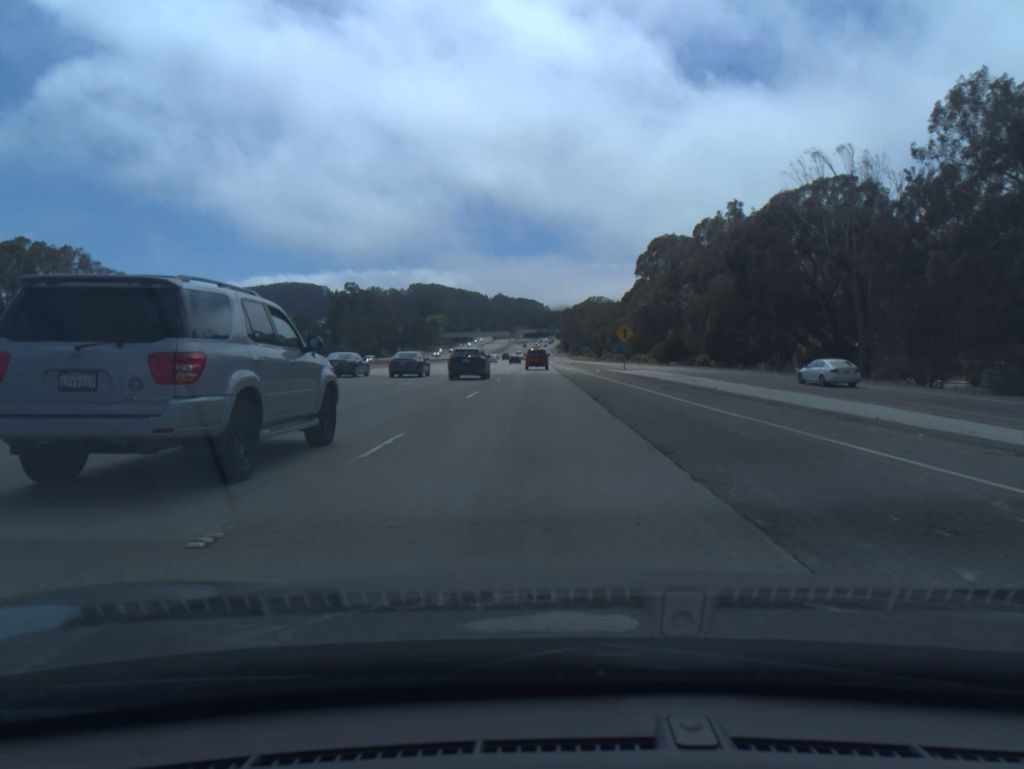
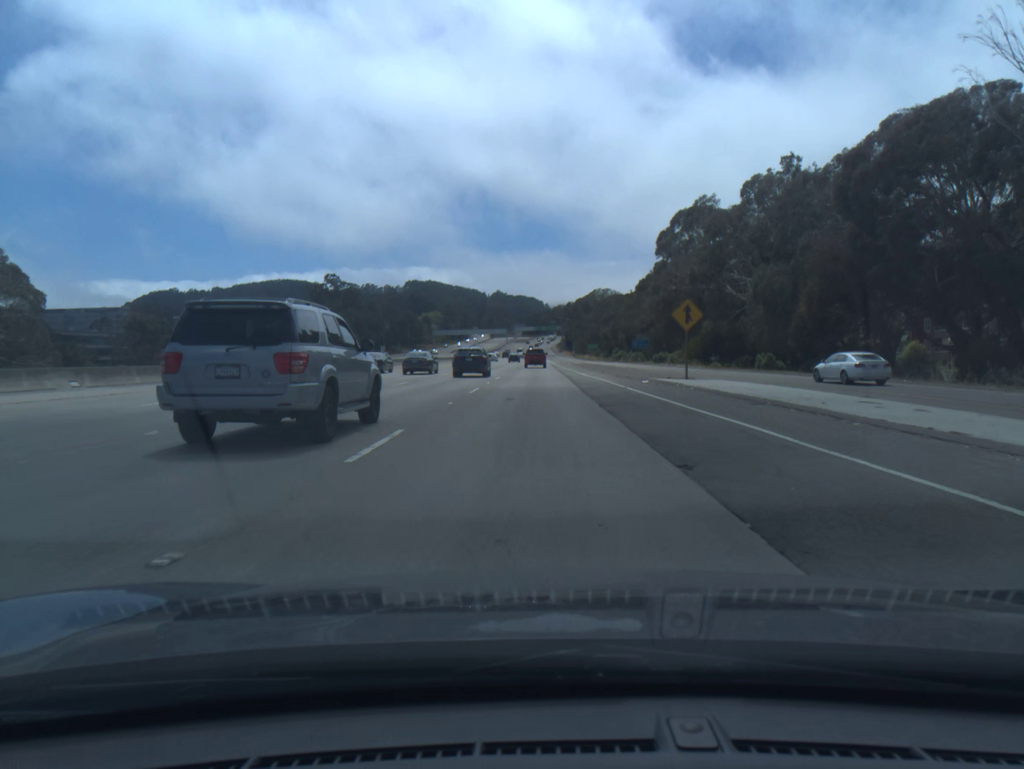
(0.0, +29.6) m; 0°
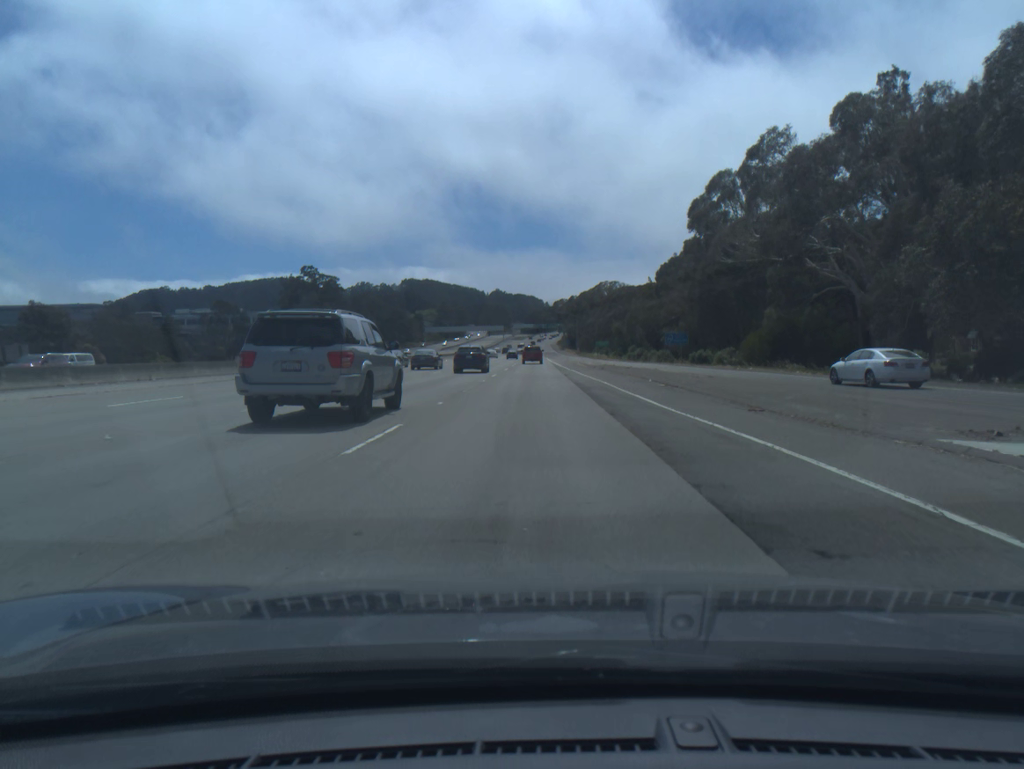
(0.0, +30.1) m; 0°
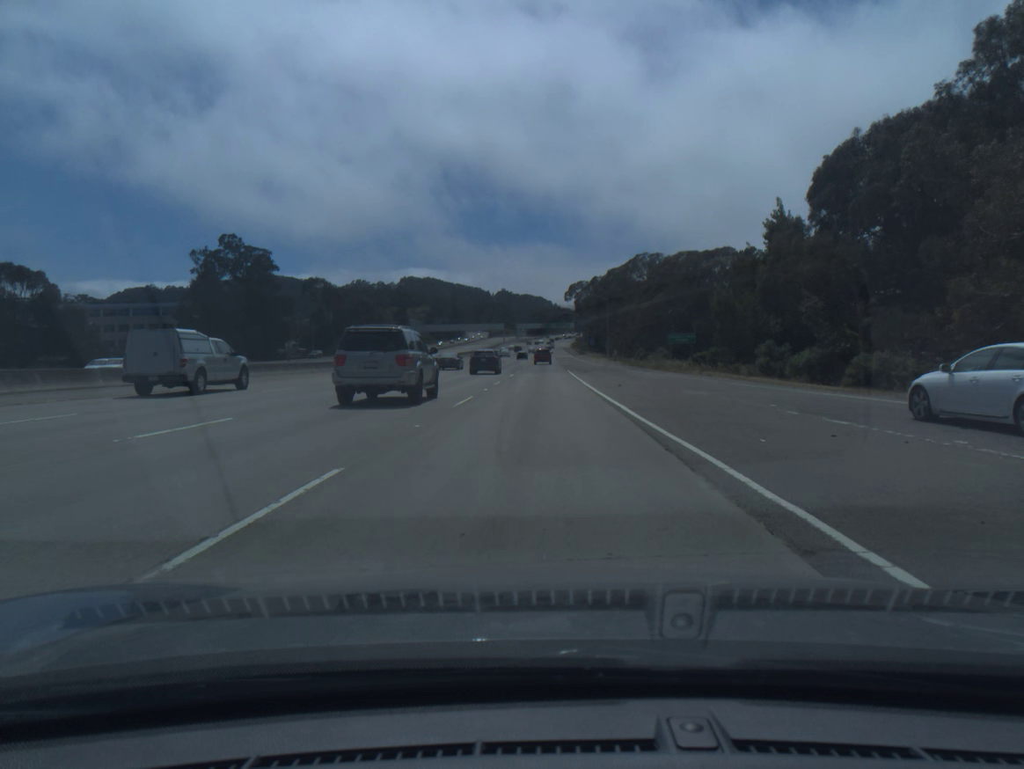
(-0.3, +77.8) m; -1°
